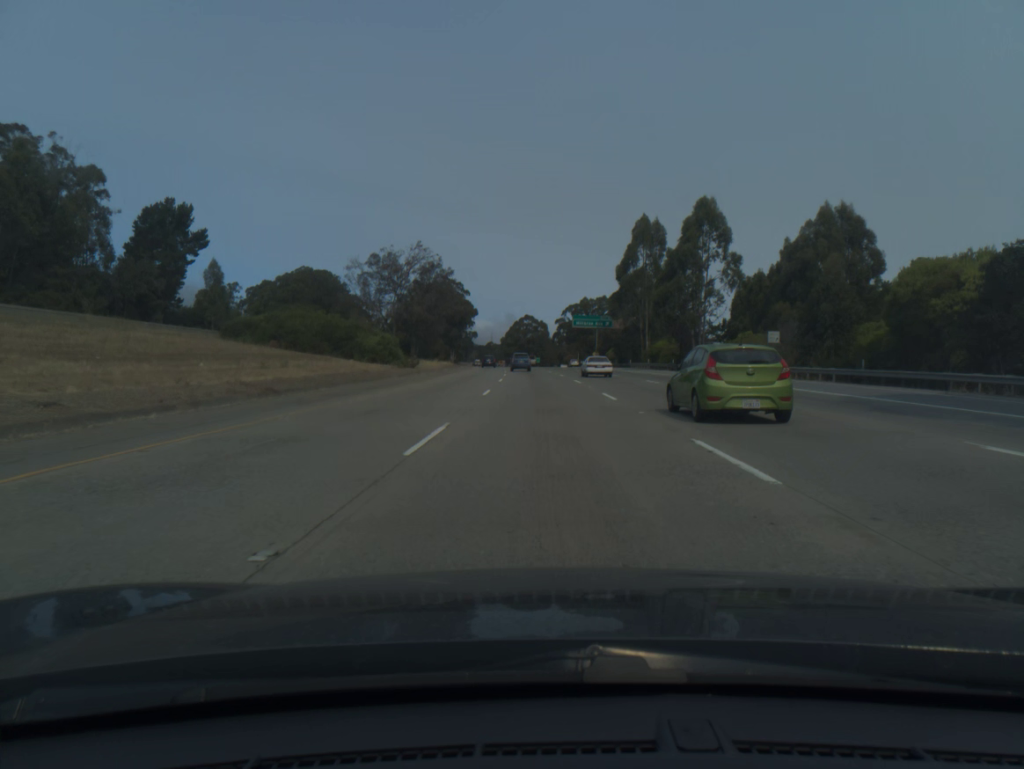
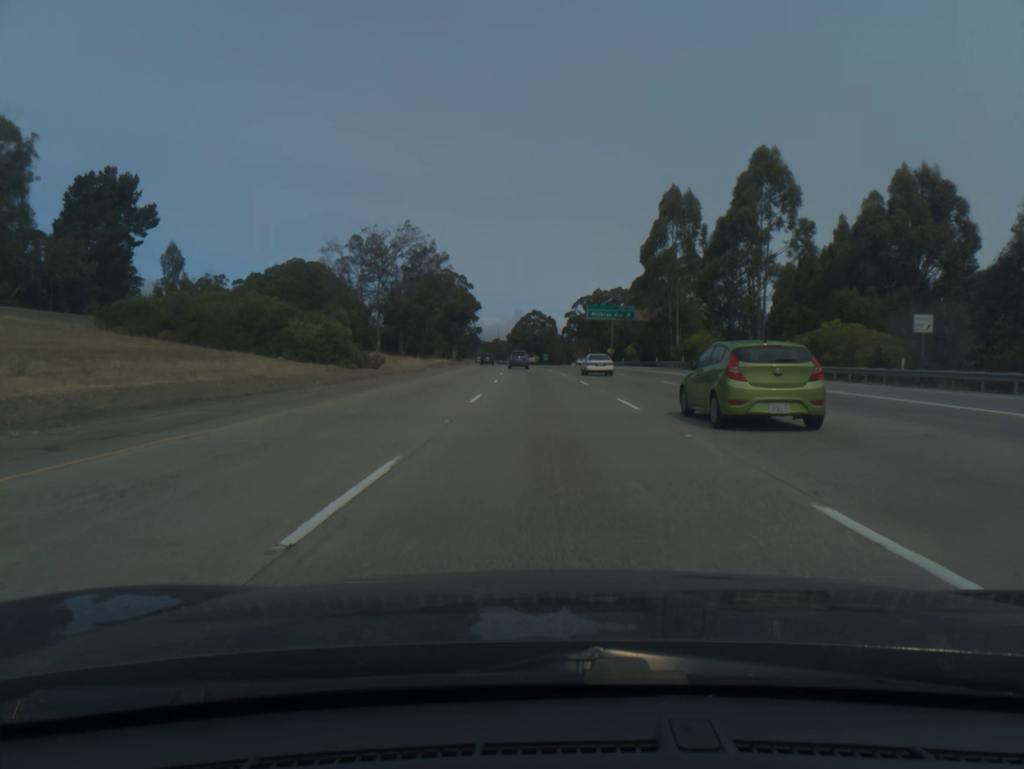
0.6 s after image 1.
(-0.1, +19.5) m; -1°
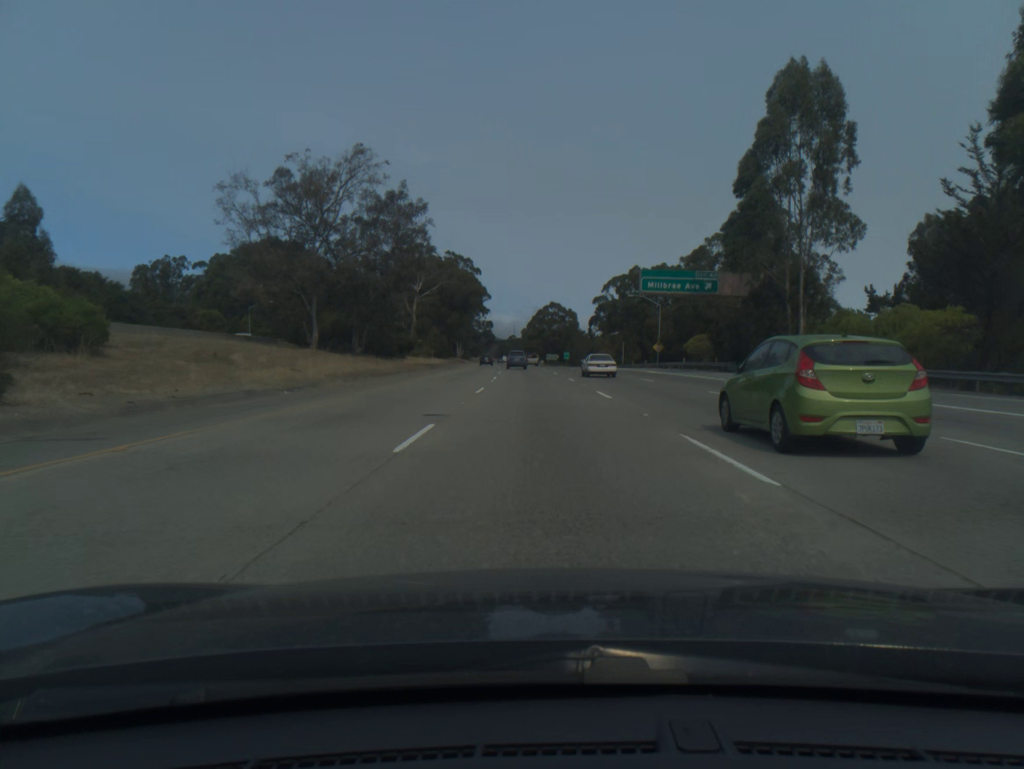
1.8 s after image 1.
(-0.4, +39.0) m; -1°
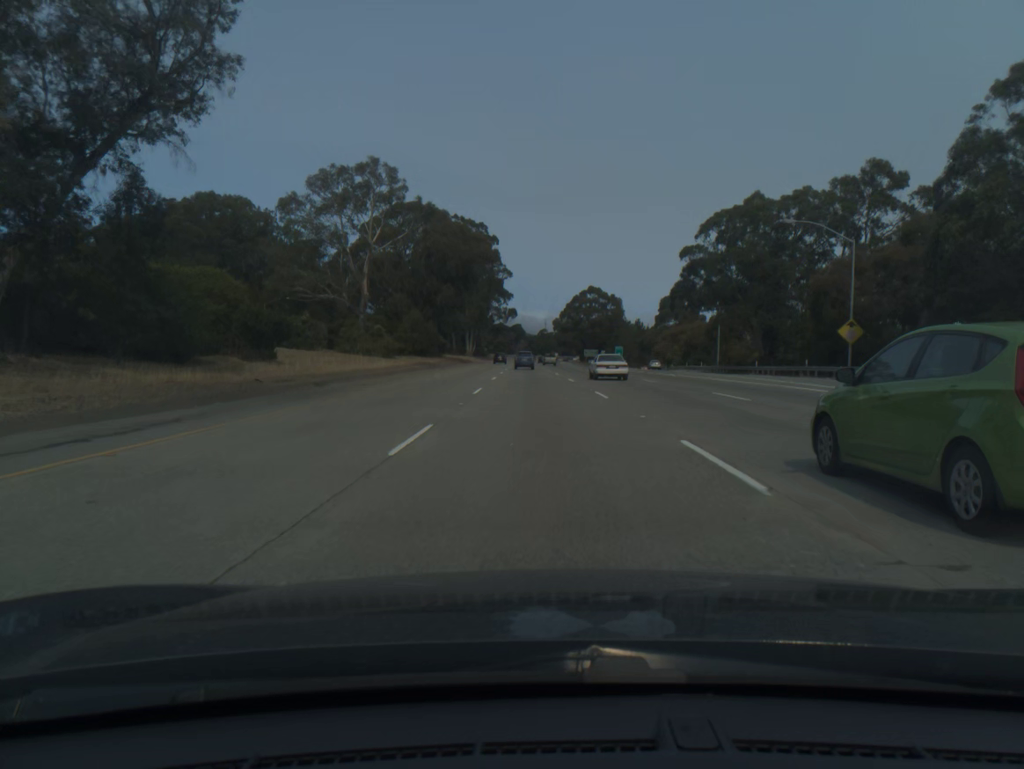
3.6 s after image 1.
(-1.2, +58.7) m; -2°
